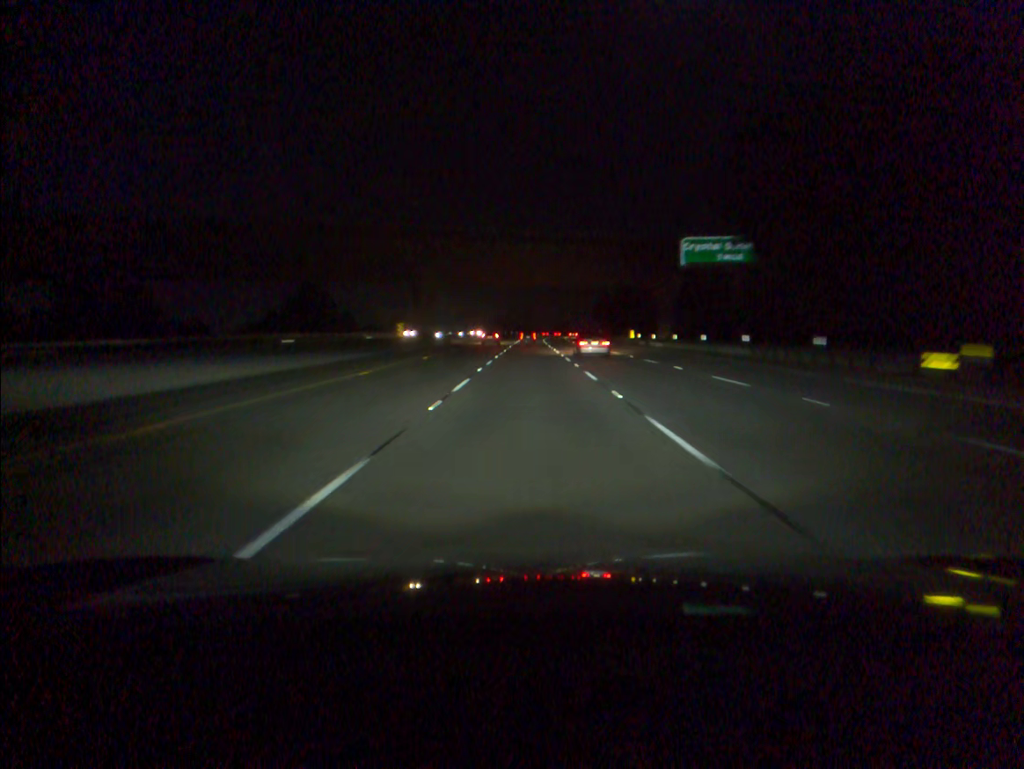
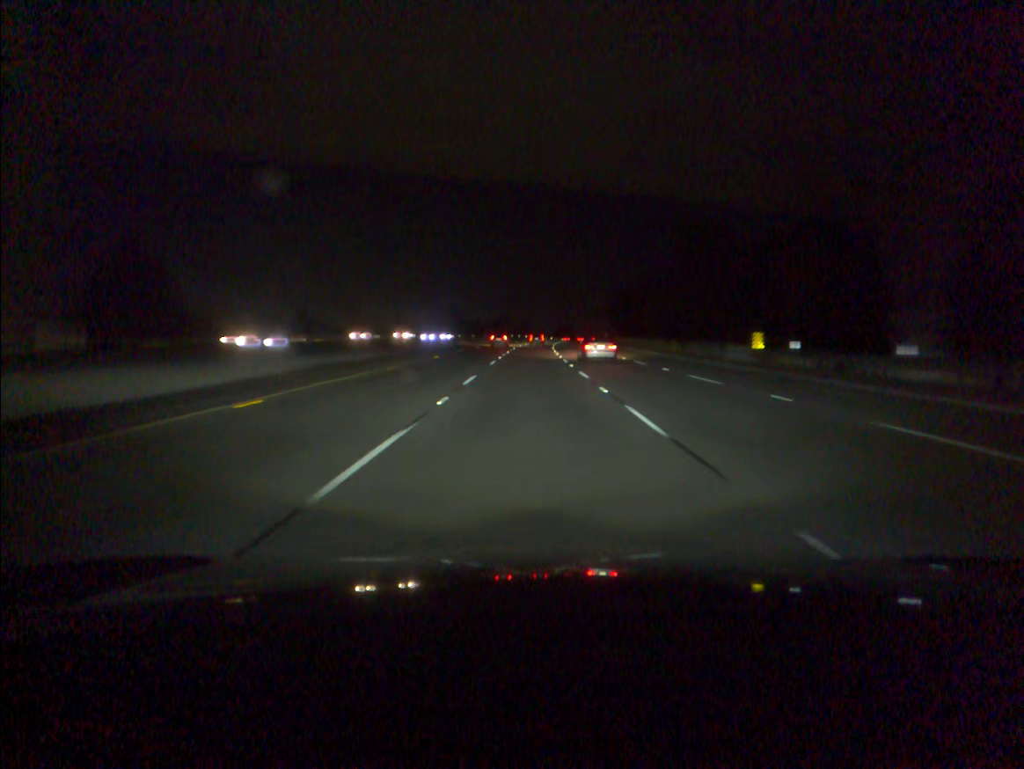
(0.0, +54.0) m; 0°
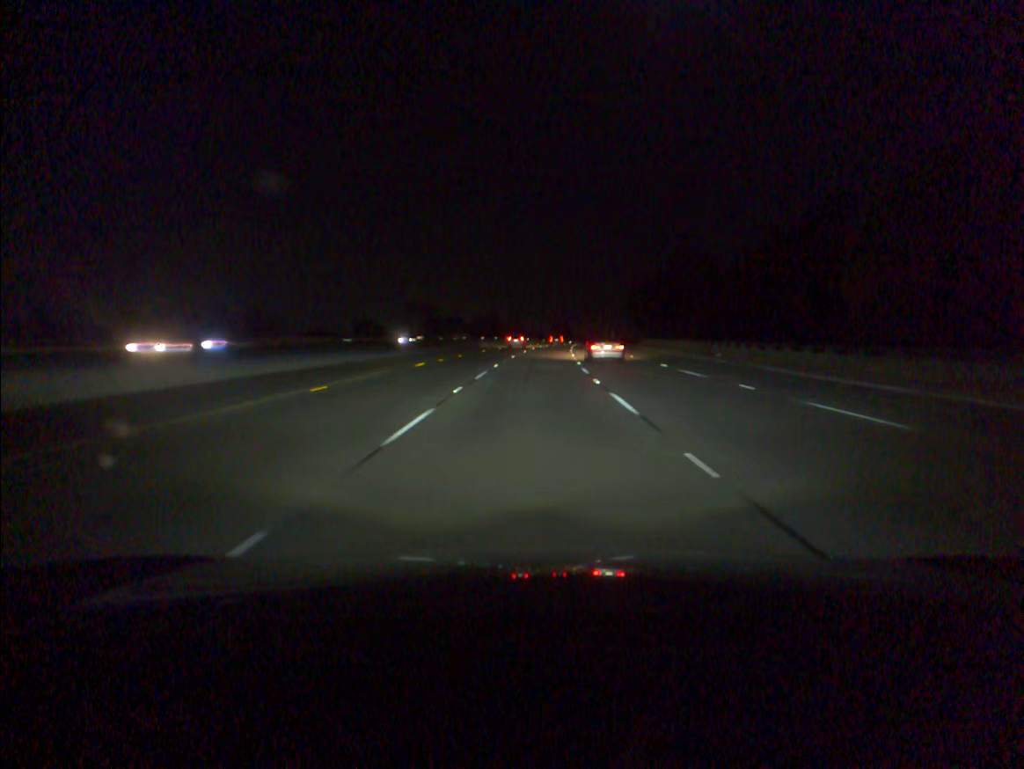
(+0.2, +53.8) m; +1°
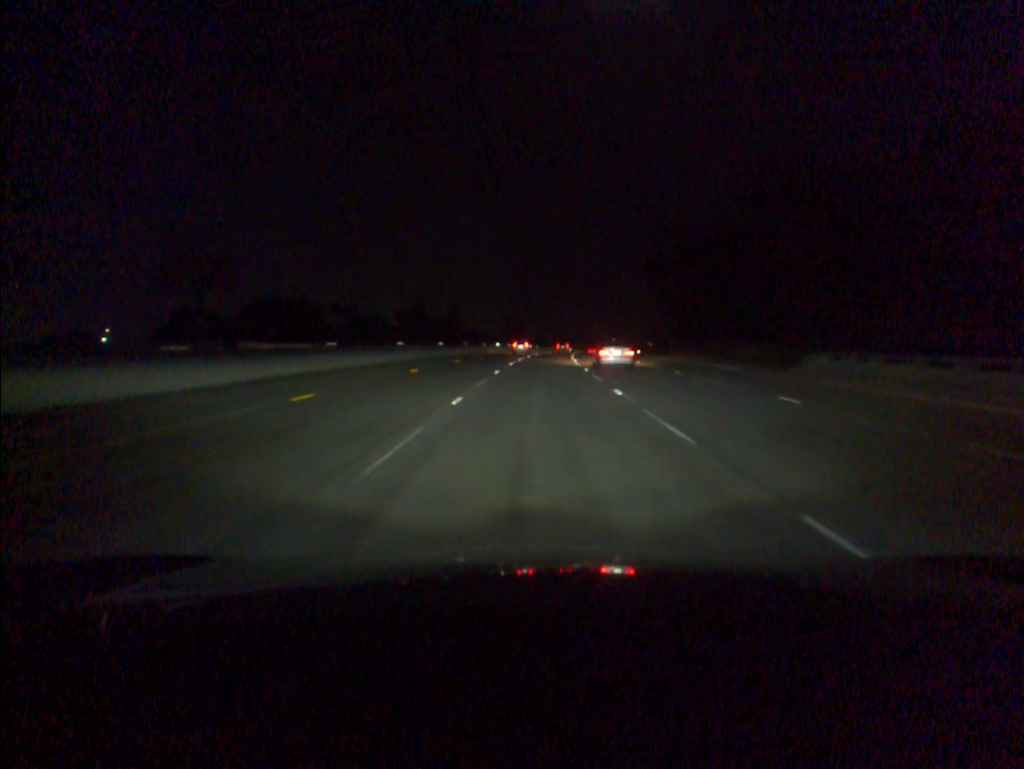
(+2.7, +90.3) m; +3°
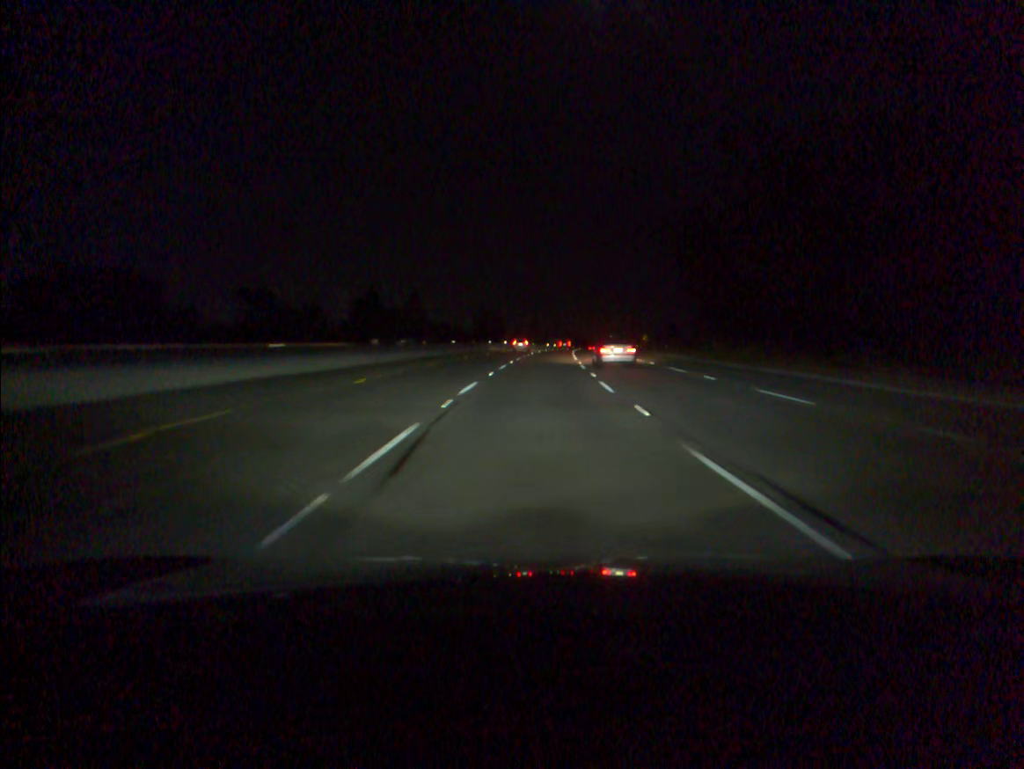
(+0.6, +36.6) m; +2°
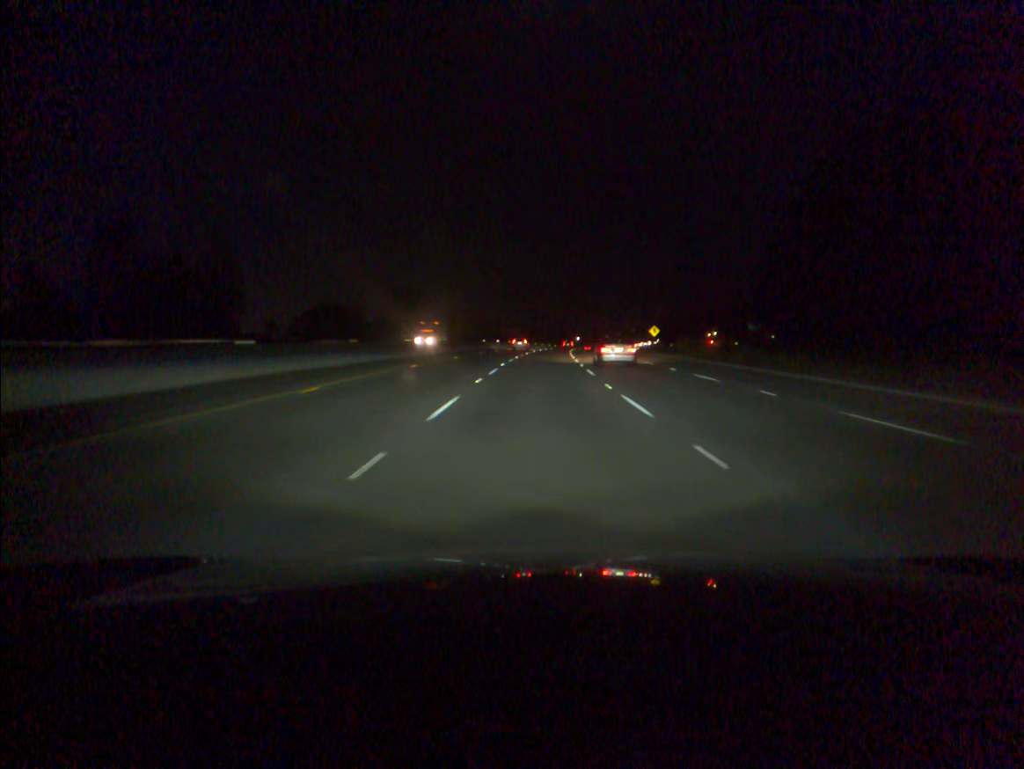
(+3.1, +91.6) m; +4°
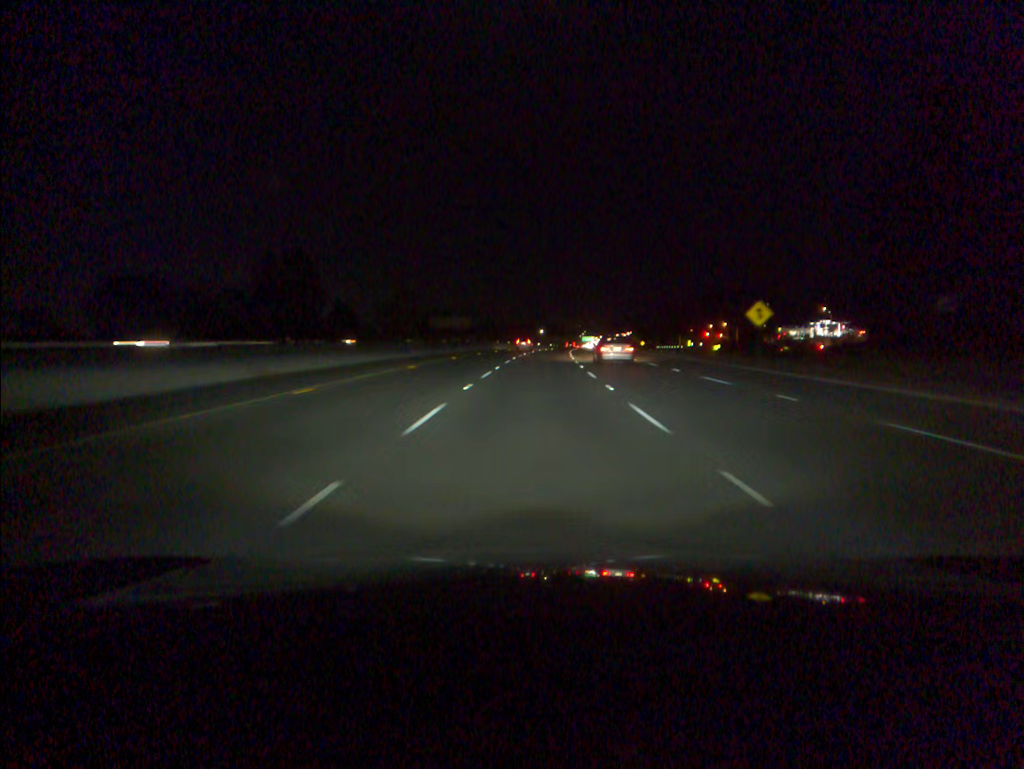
(+1.9, +73.2) m; +3°
